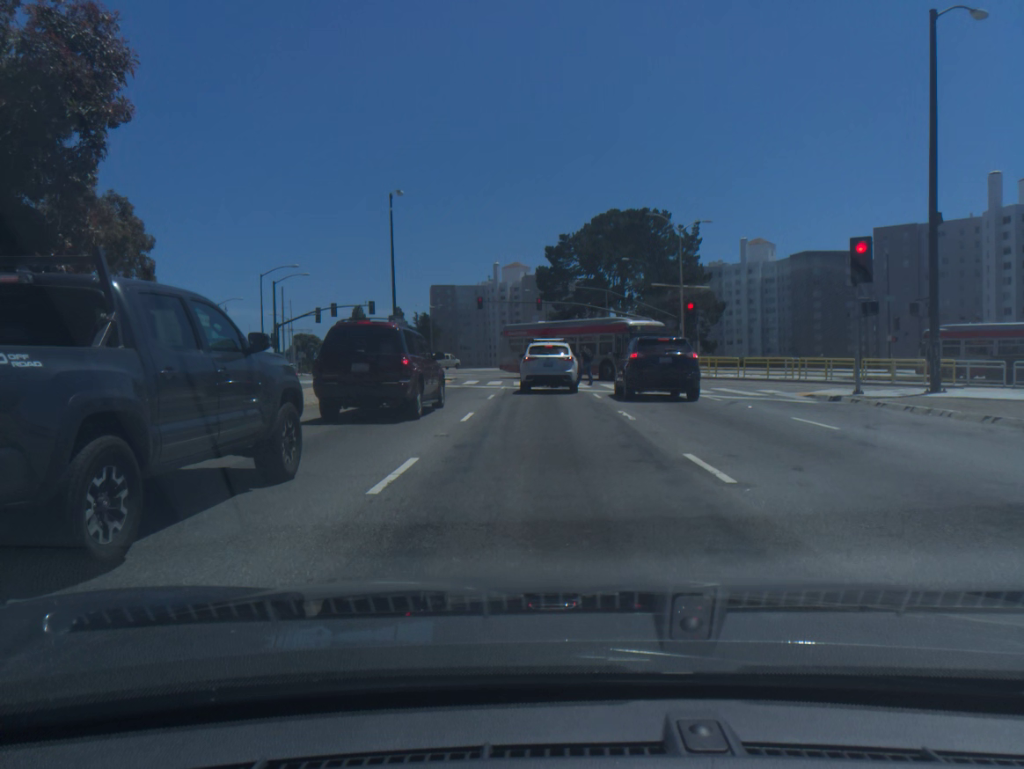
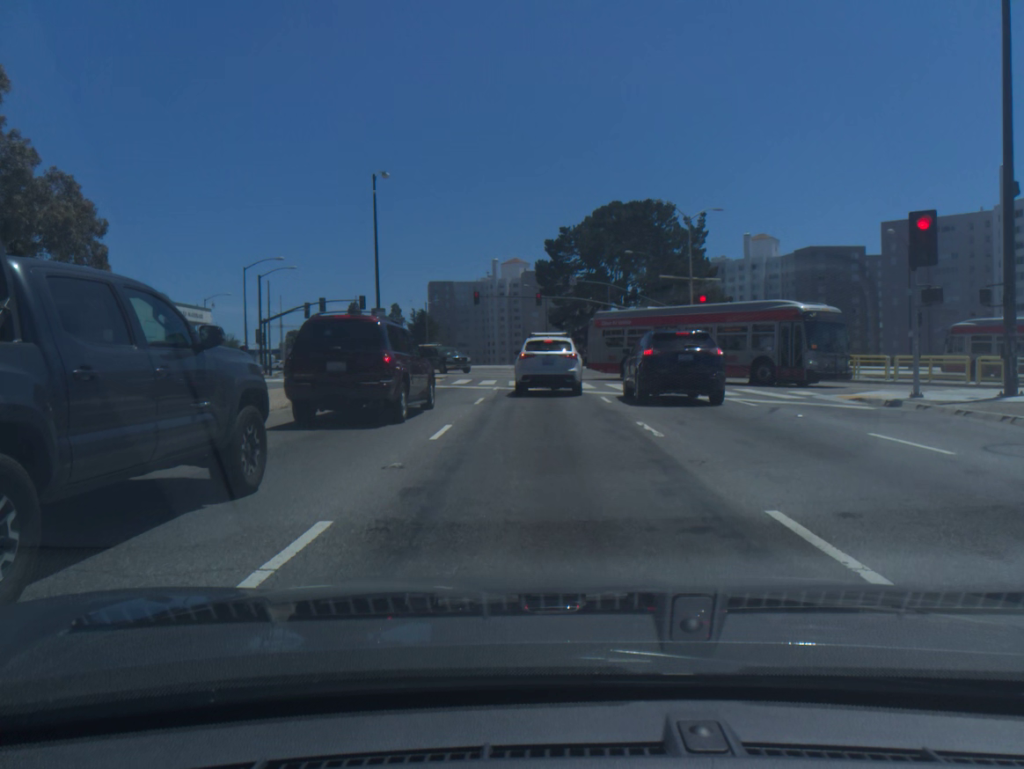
(0.0, +3.7) m; 0°
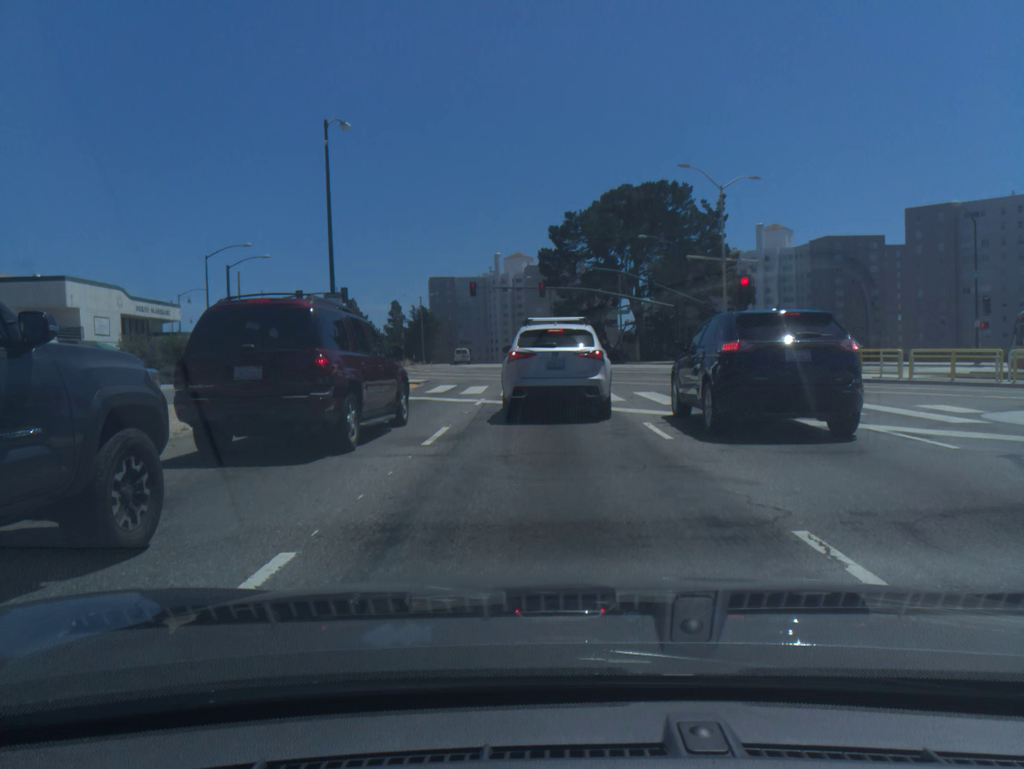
(0.0, +8.4) m; 0°
